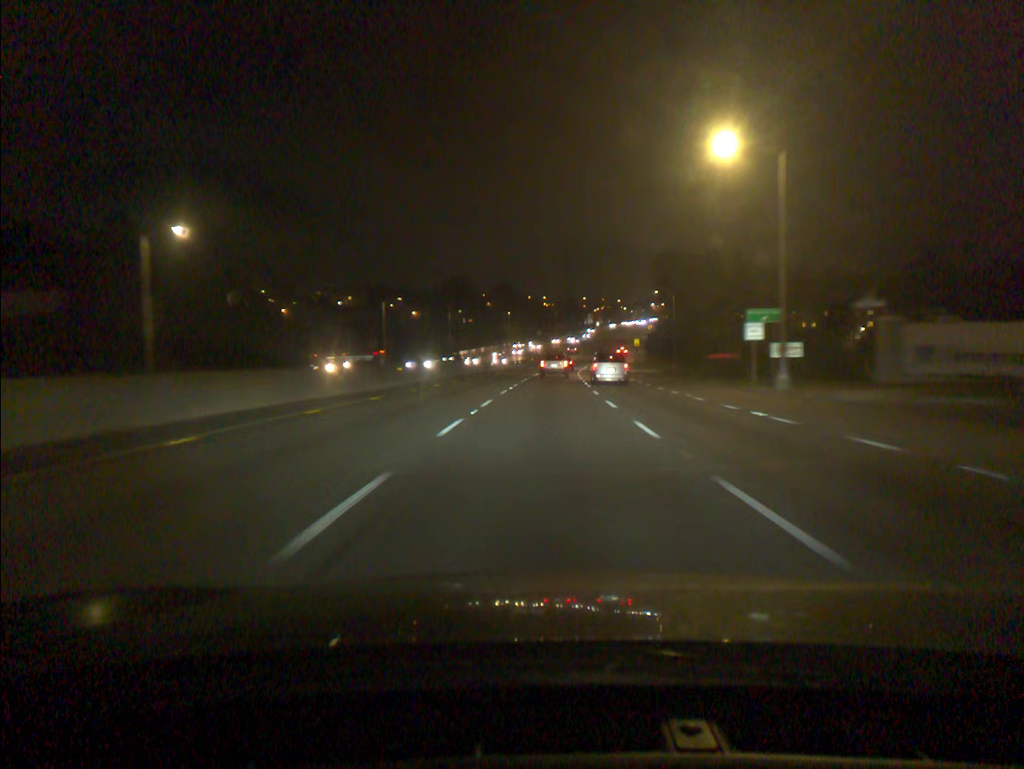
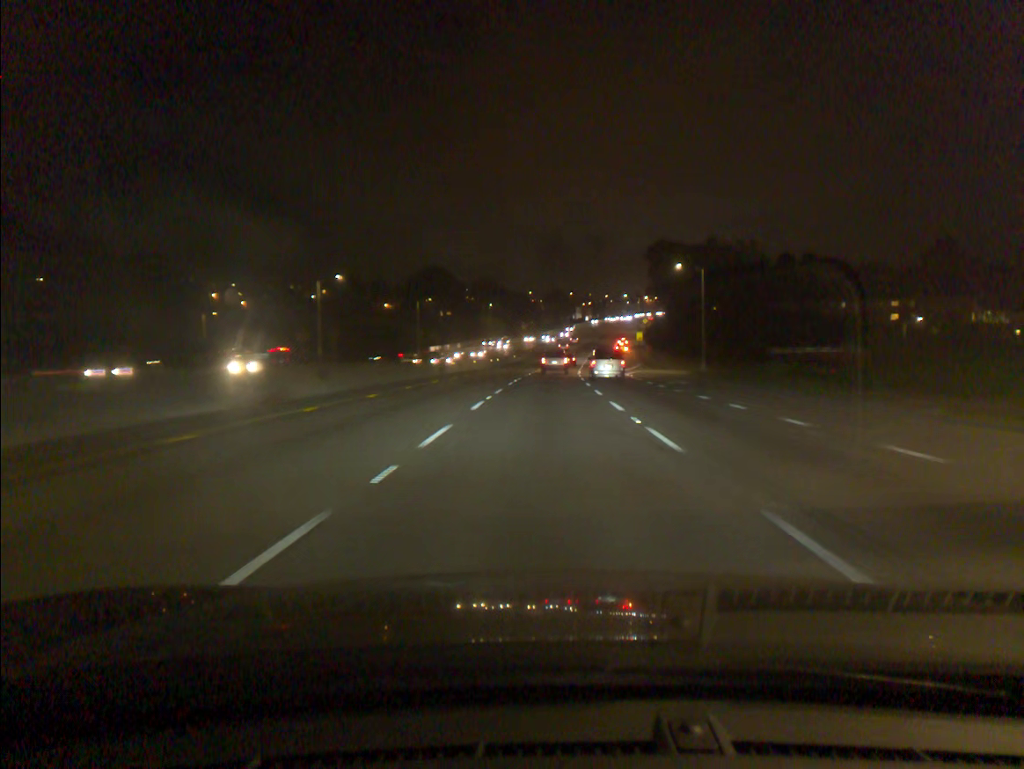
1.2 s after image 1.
(+0.2, +24.2) m; +1°
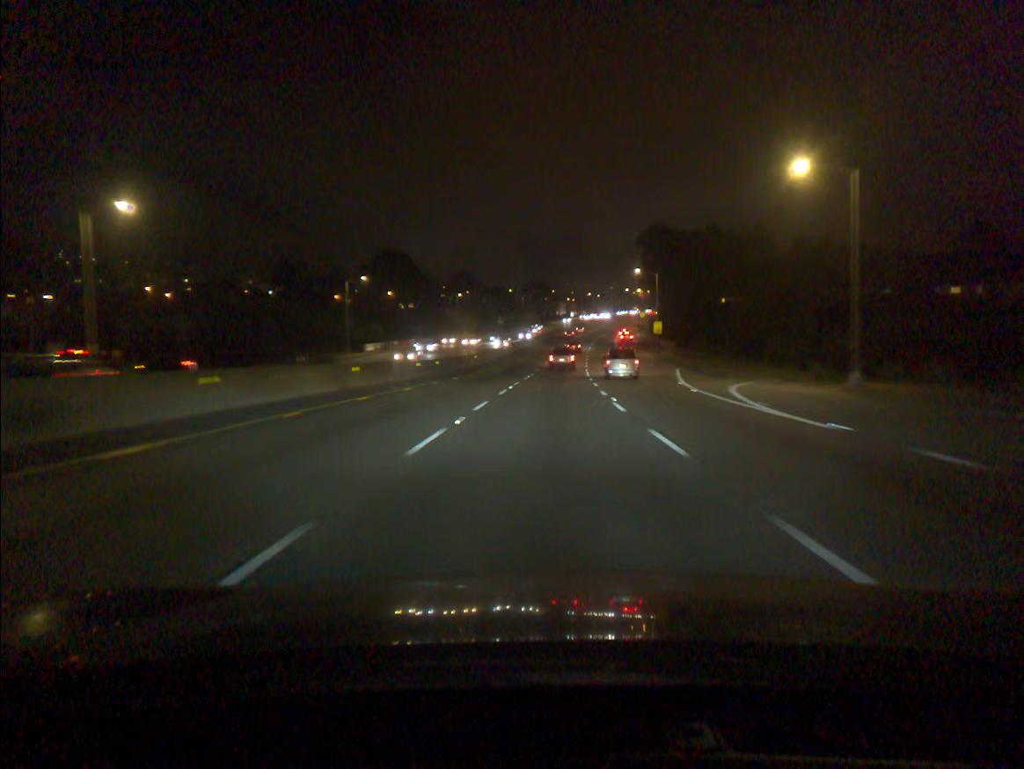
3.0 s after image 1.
(+0.4, +37.5) m; +1°
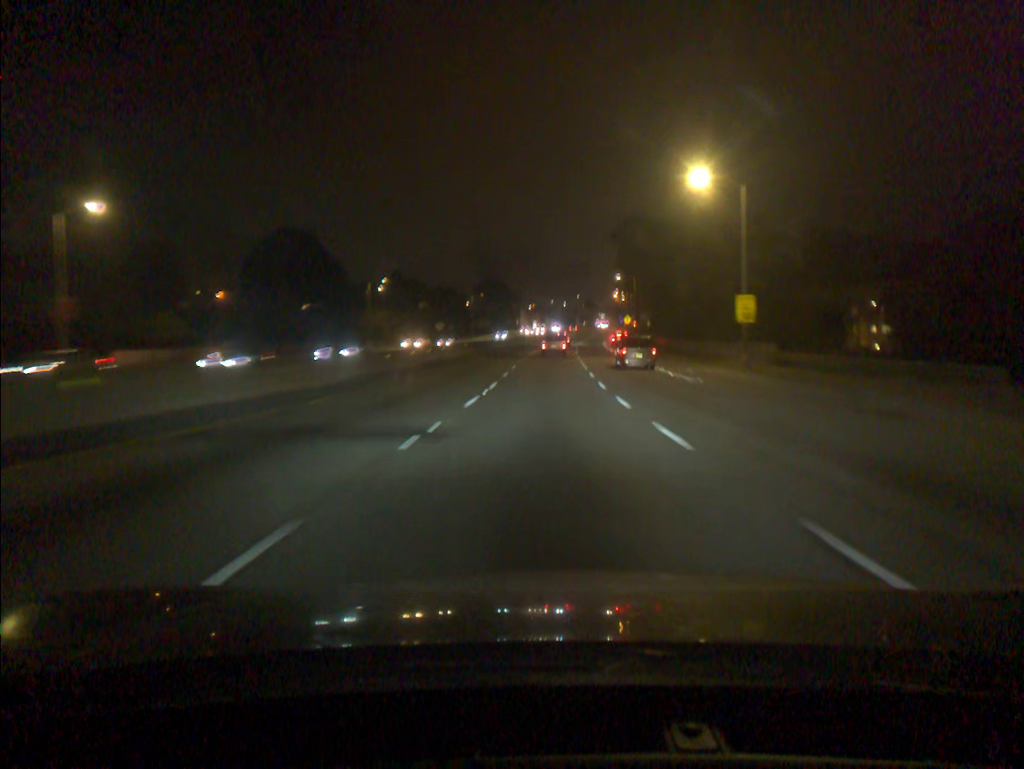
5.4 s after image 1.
(+1.3, +51.7) m; +3°
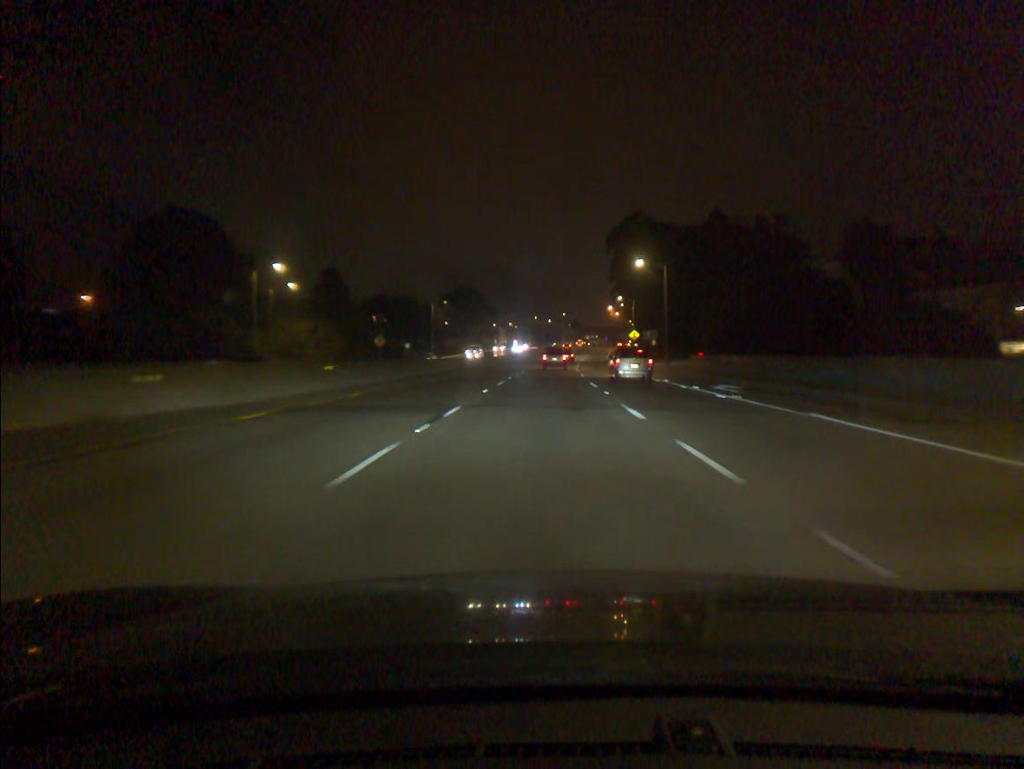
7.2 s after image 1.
(+0.6, +39.2) m; +1°
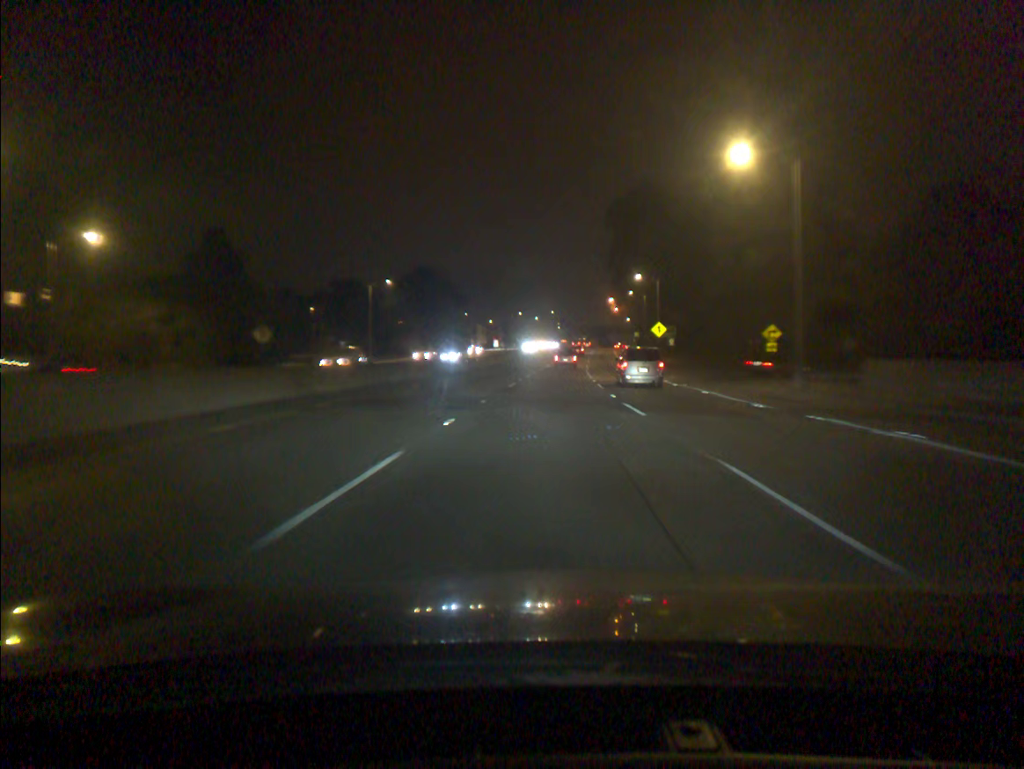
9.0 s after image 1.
(+0.3, +38.6) m; +1°
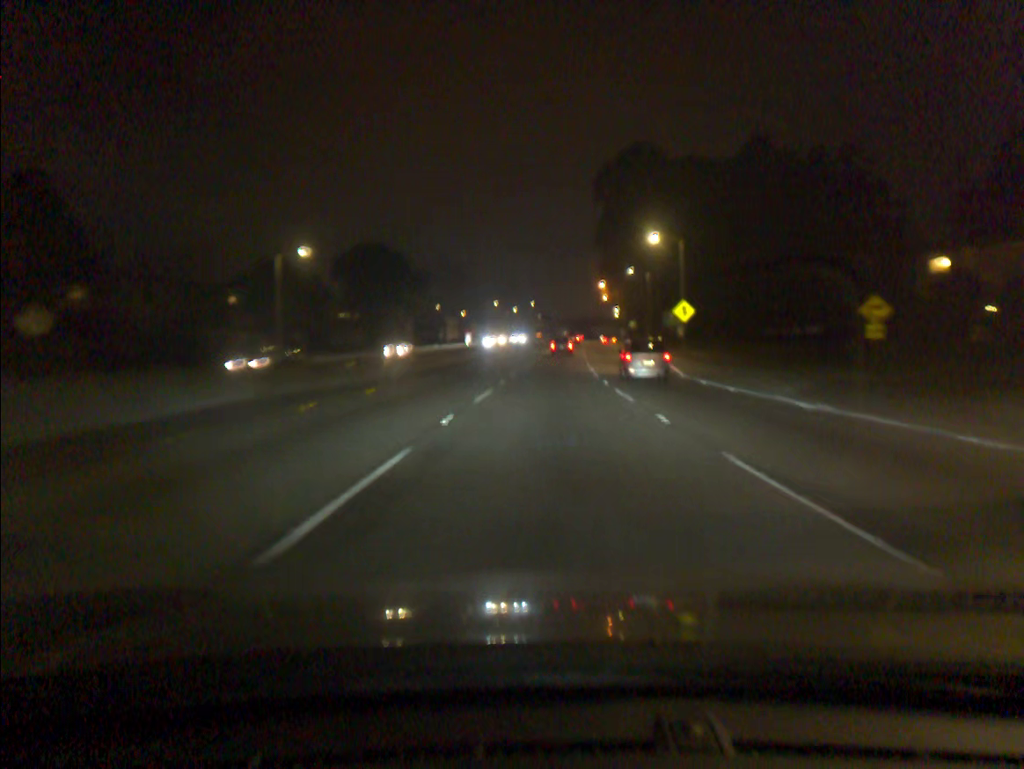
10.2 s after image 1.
(+0.3, +25.7) m; +1°
